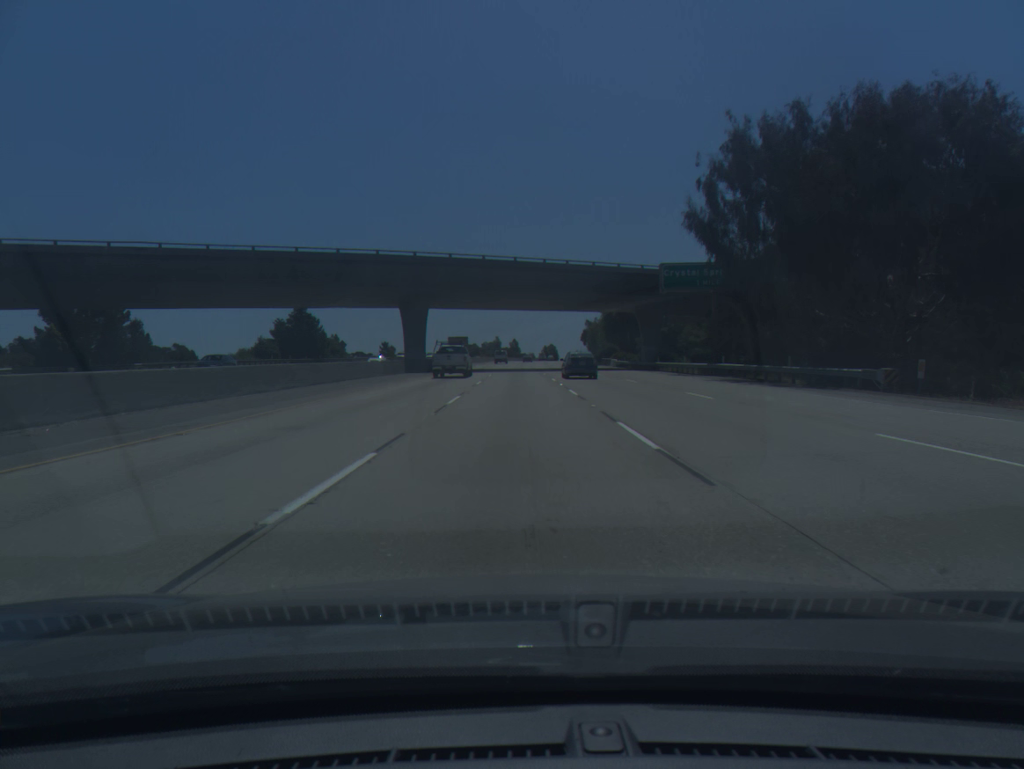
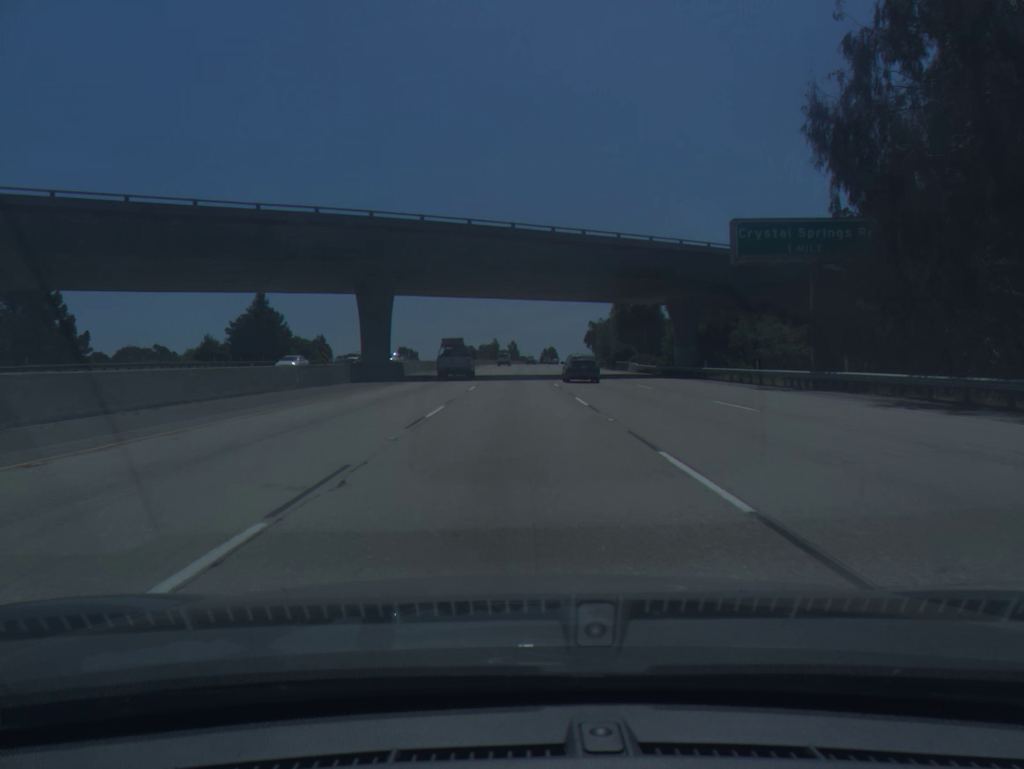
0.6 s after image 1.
(0.0, +18.4) m; 0°
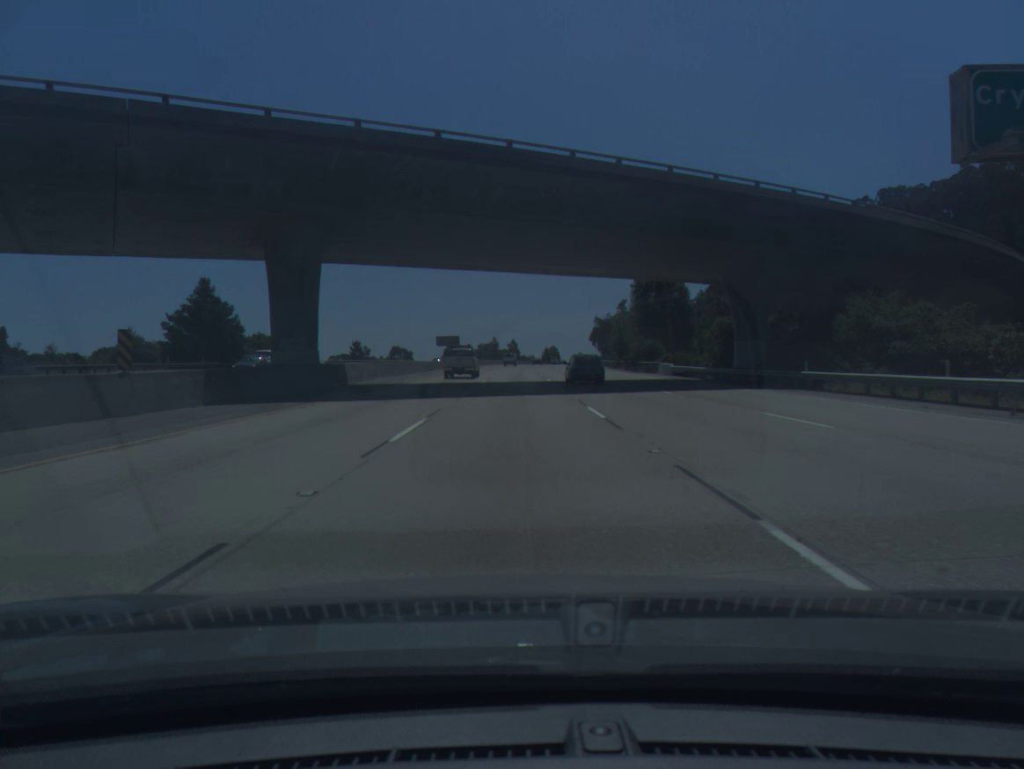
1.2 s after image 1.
(0.0, +18.4) m; 0°
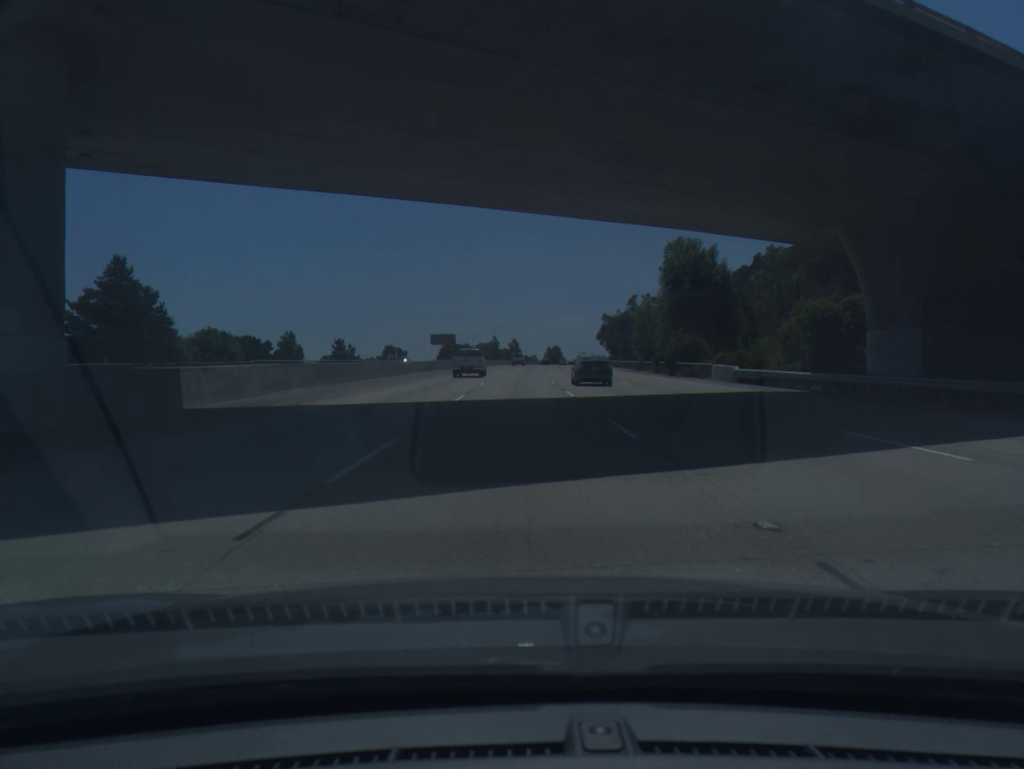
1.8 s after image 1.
(0.0, +18.4) m; 0°
